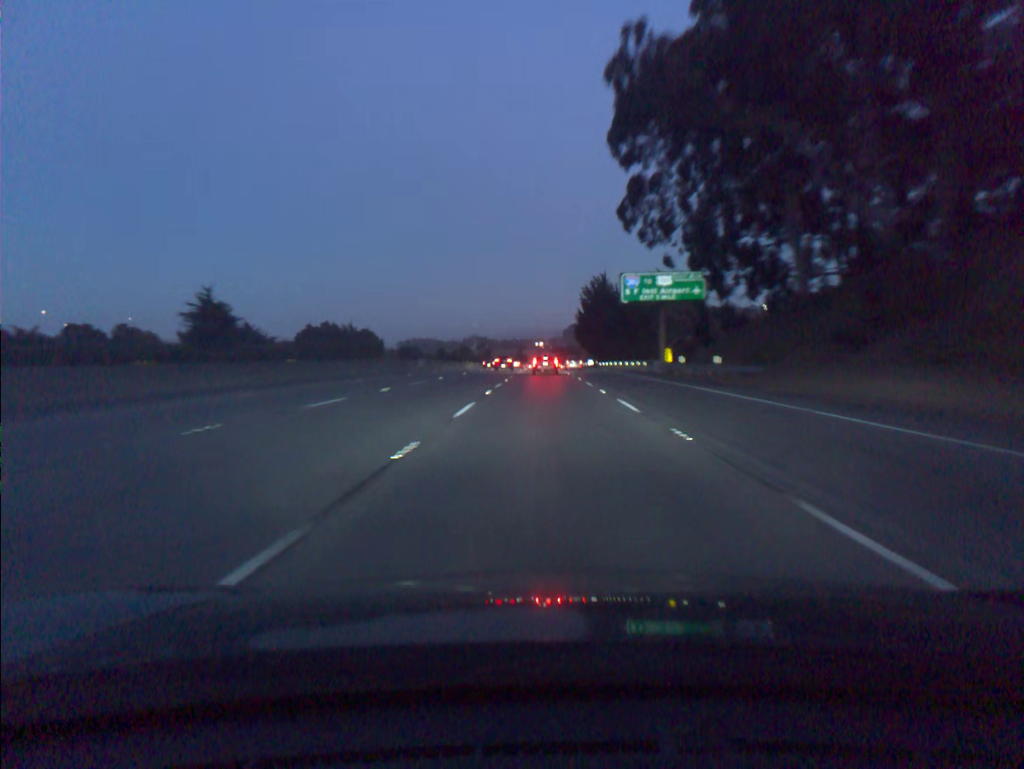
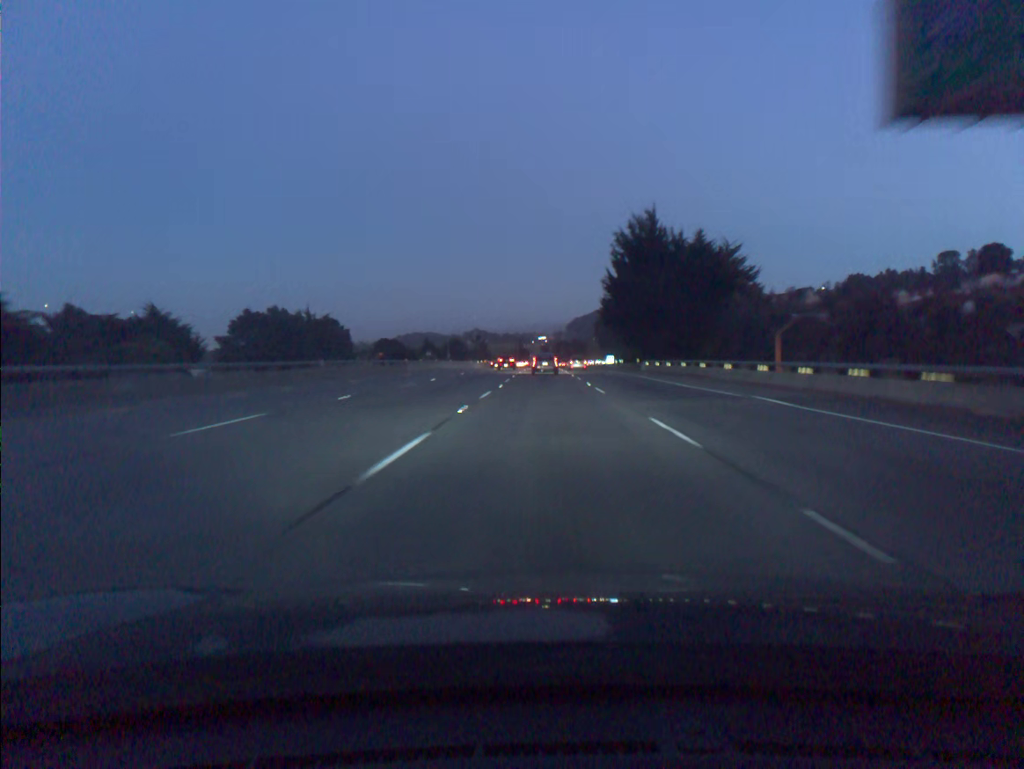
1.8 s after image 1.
(-0.1, +50.2) m; 0°
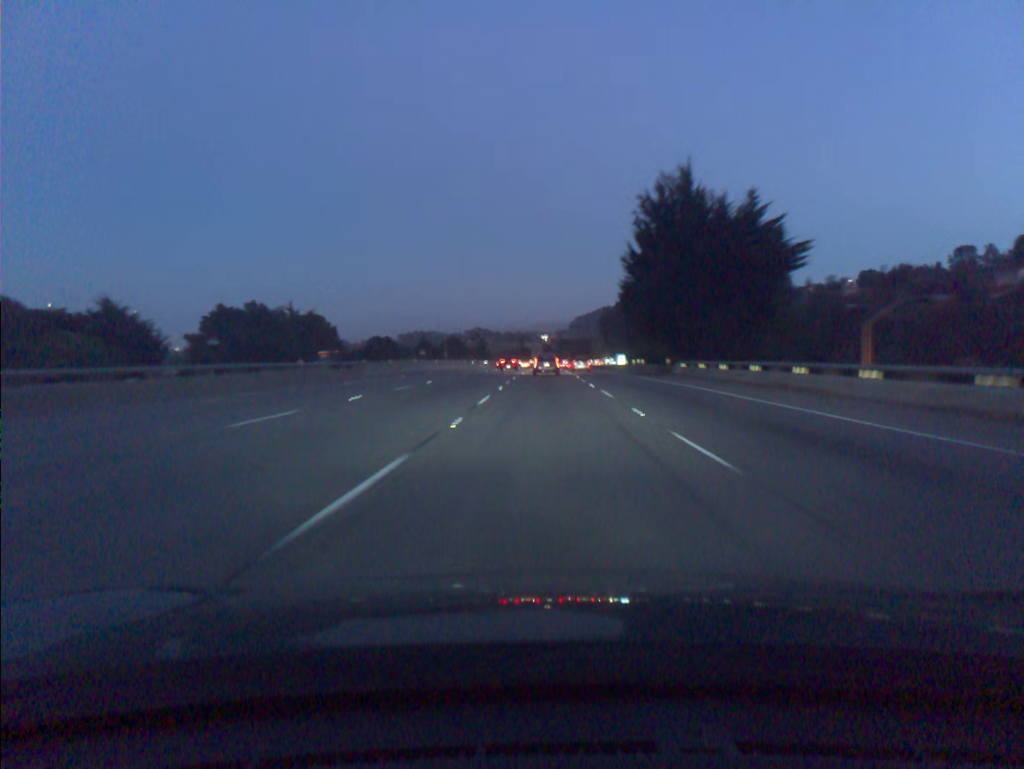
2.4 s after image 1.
(0.0, +16.6) m; 0°
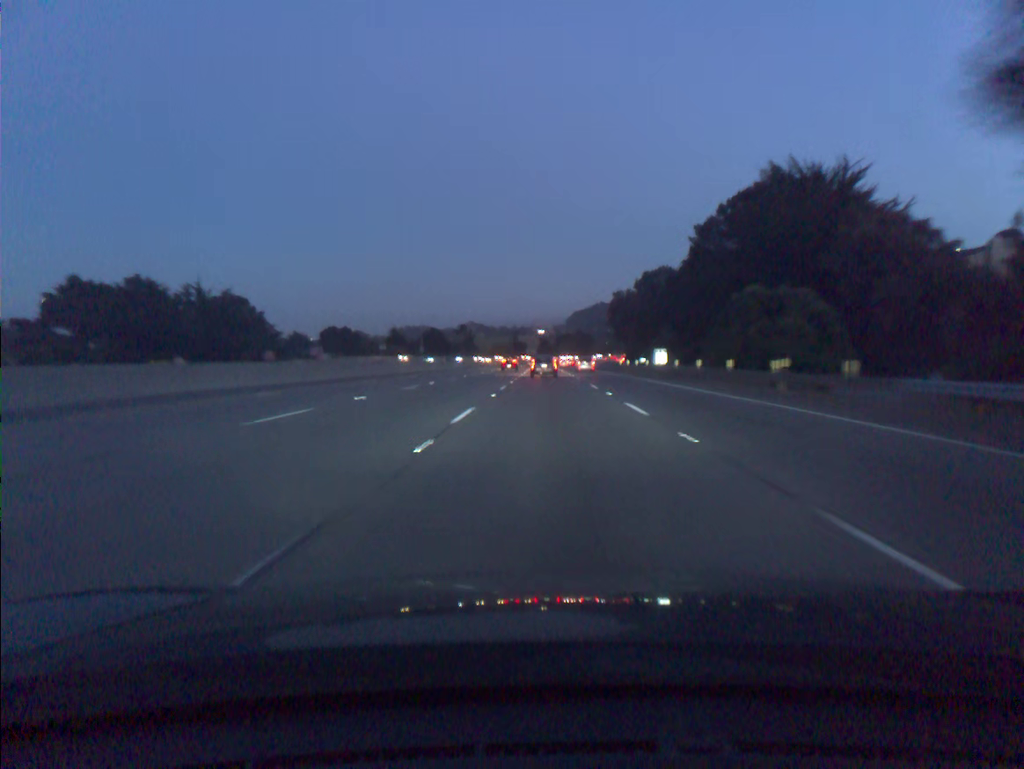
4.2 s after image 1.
(0.0, +49.6) m; 0°
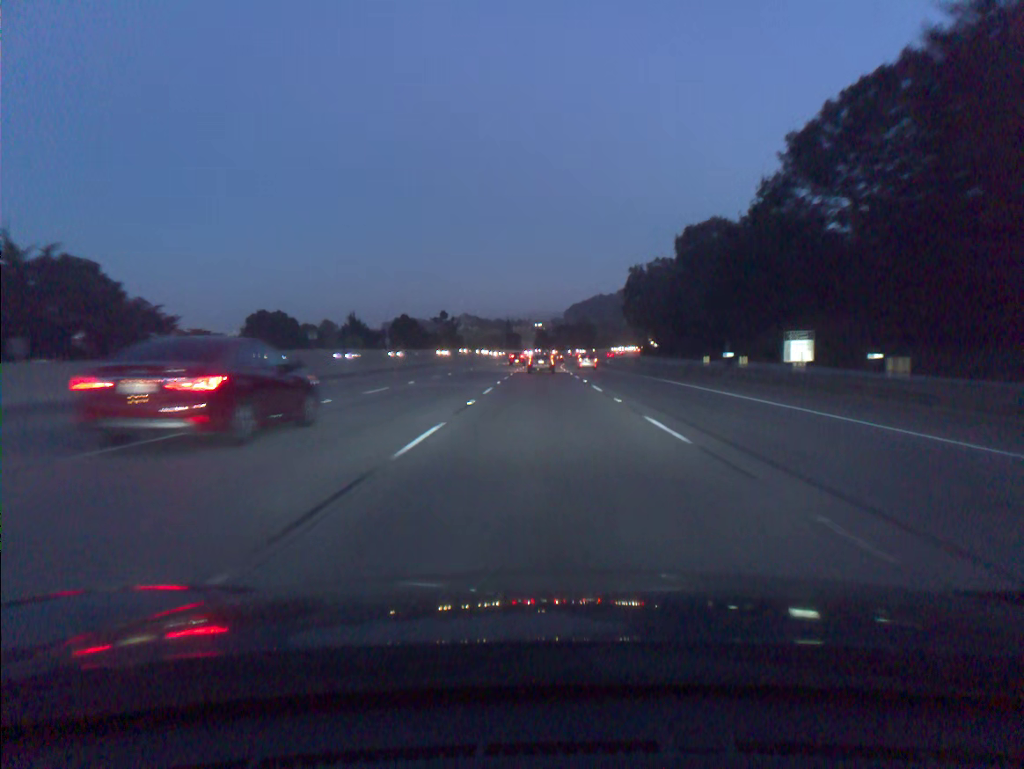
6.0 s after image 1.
(+0.2, +49.3) m; 0°
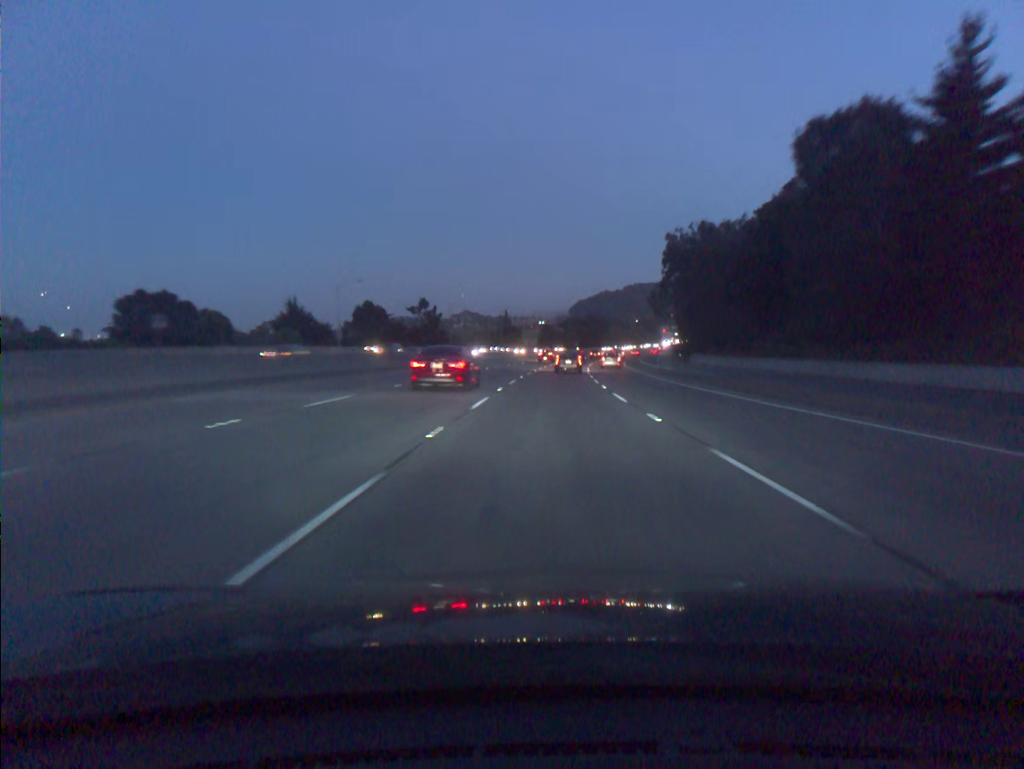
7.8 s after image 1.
(-0.3, +48.9) m; 0°
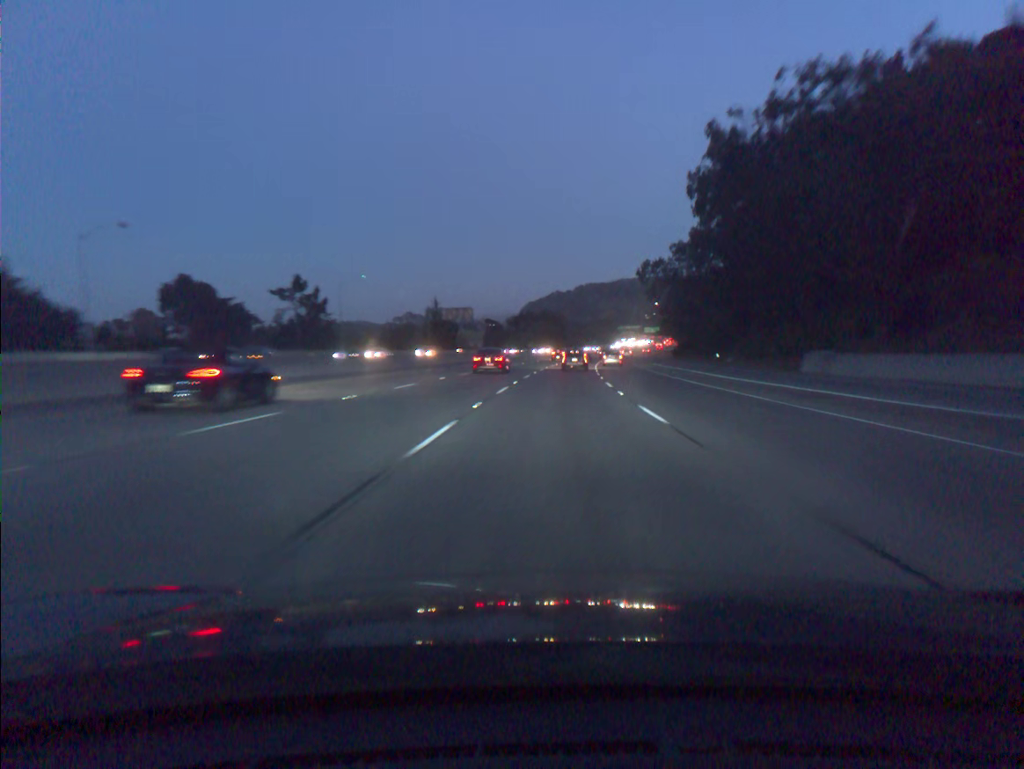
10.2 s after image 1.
(+1.7, +64.9) m; +4°
